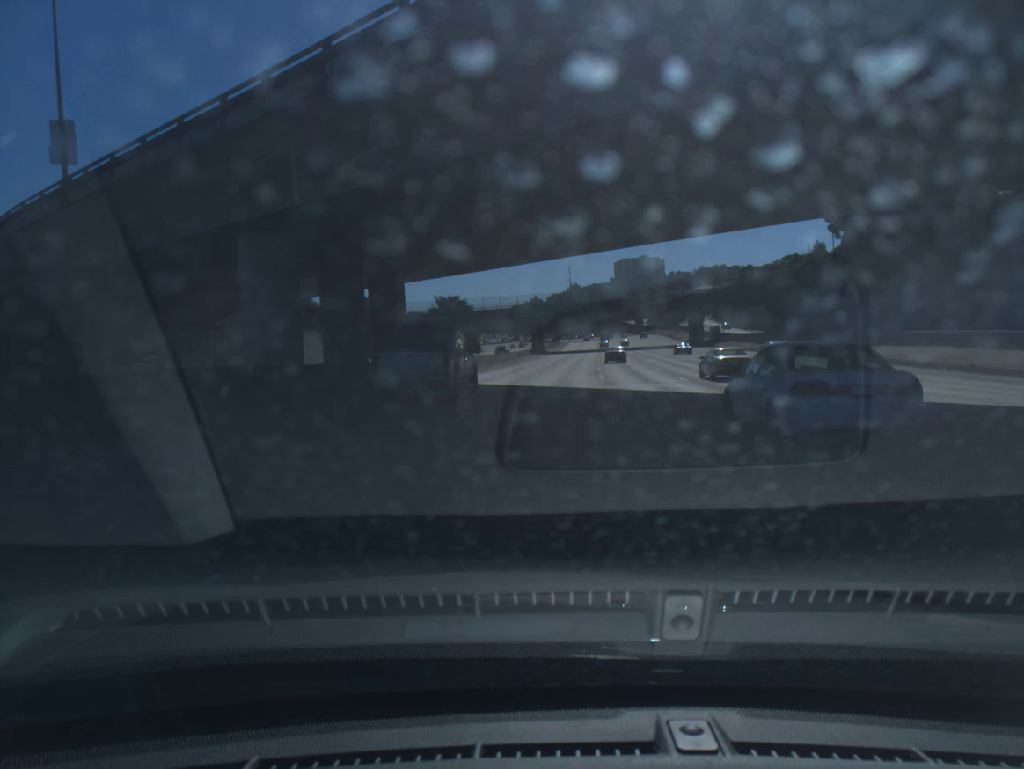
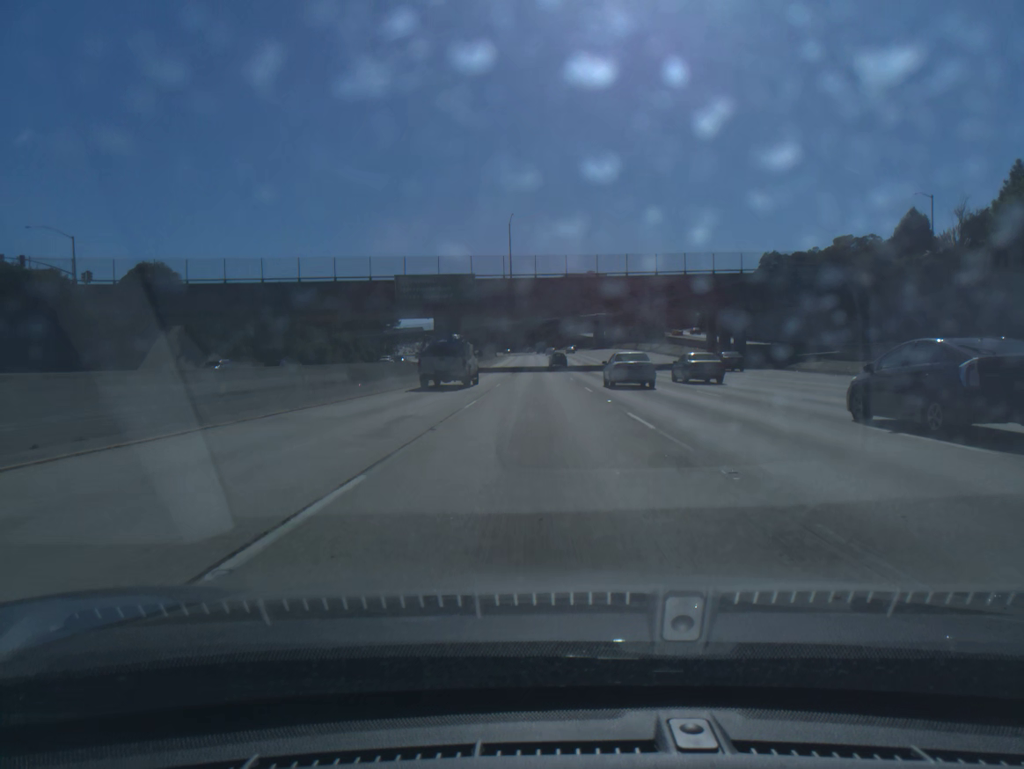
(+3.2, +68.7) m; +4°
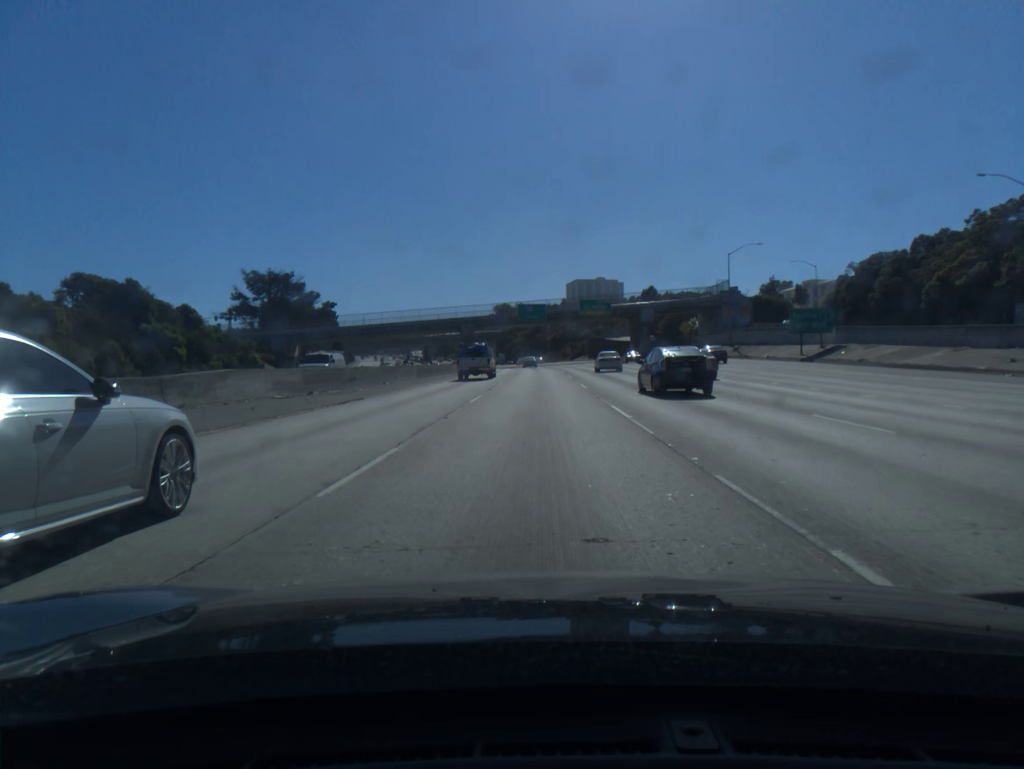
(+0.1, +85.2) m; 0°
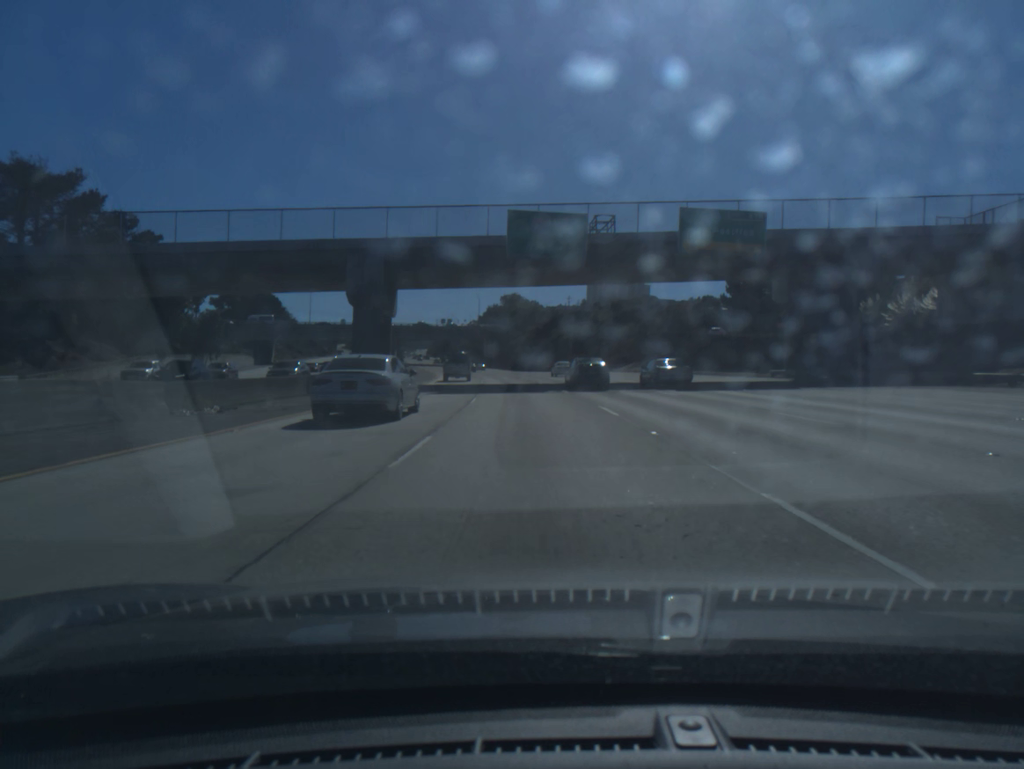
(-0.4, +85.4) m; -1°
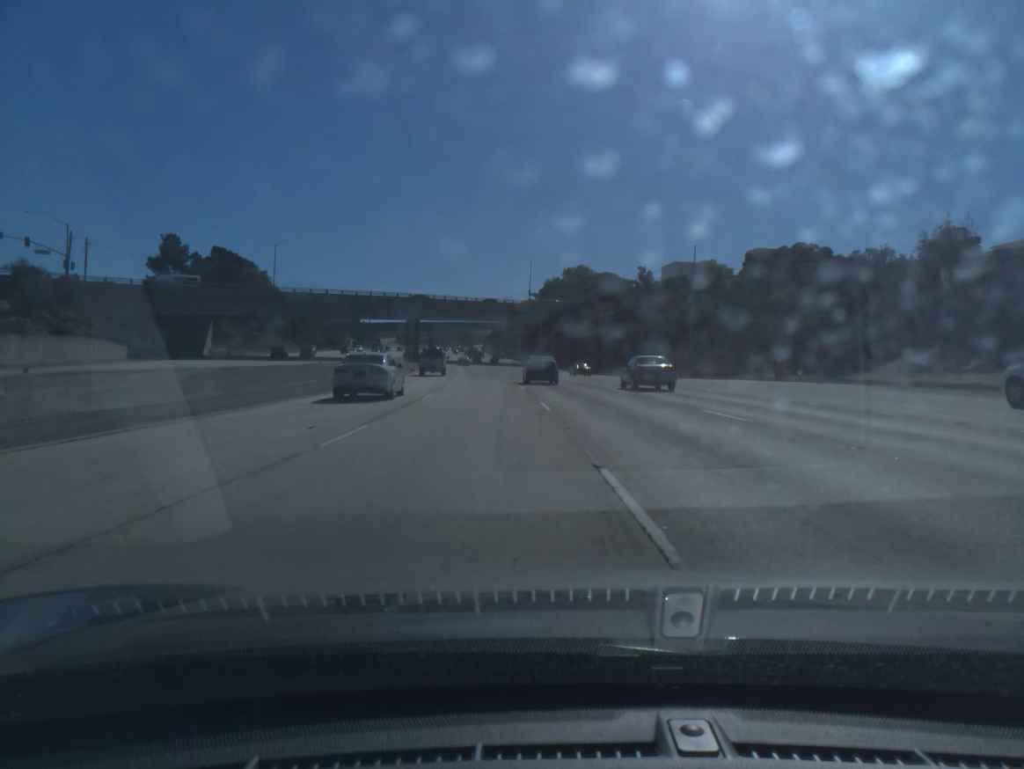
(-2.5, +71.1) m; -5°
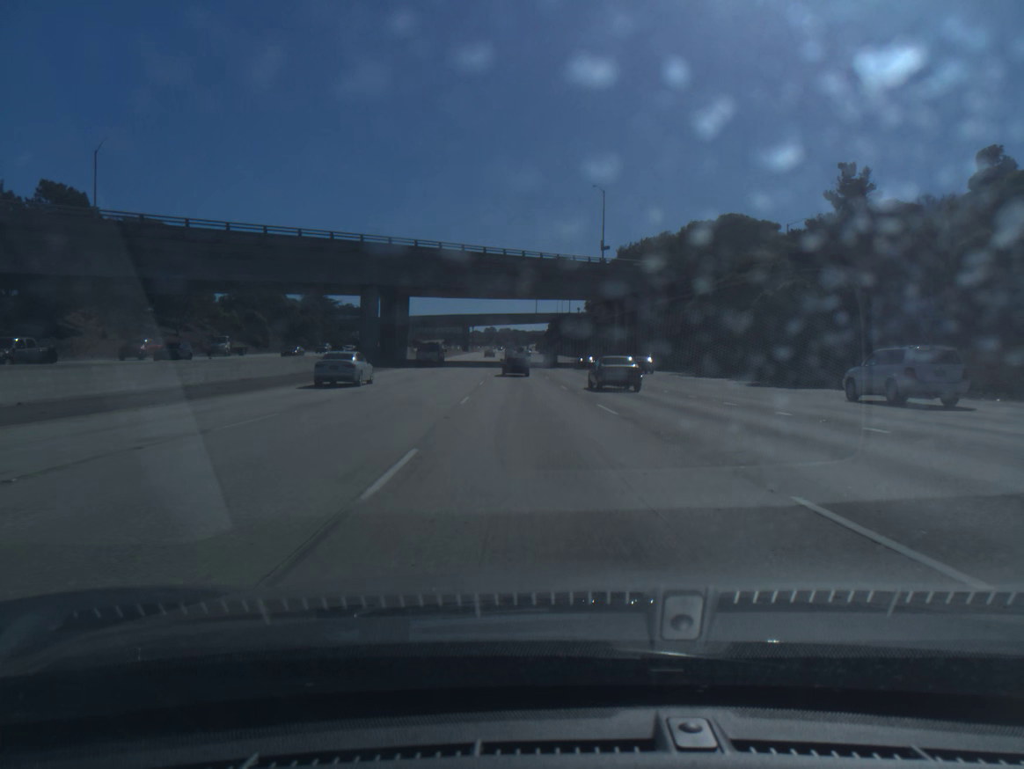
(-2.5, +70.9) m; -4°
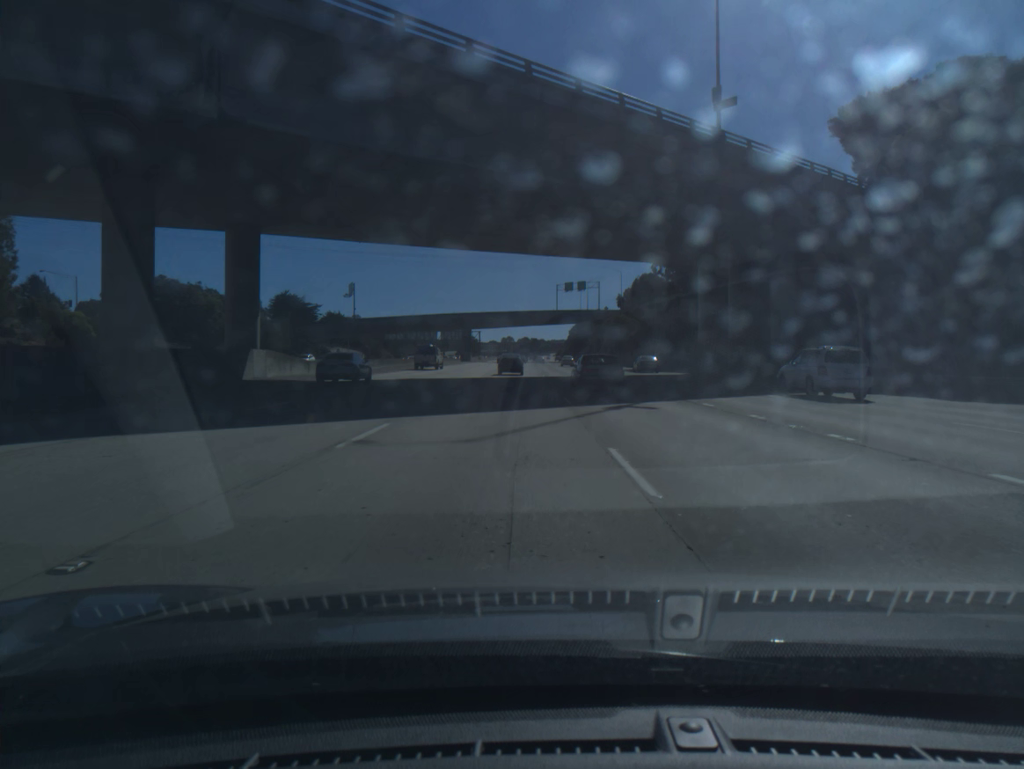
(-0.9, +54.6) m; -2°
